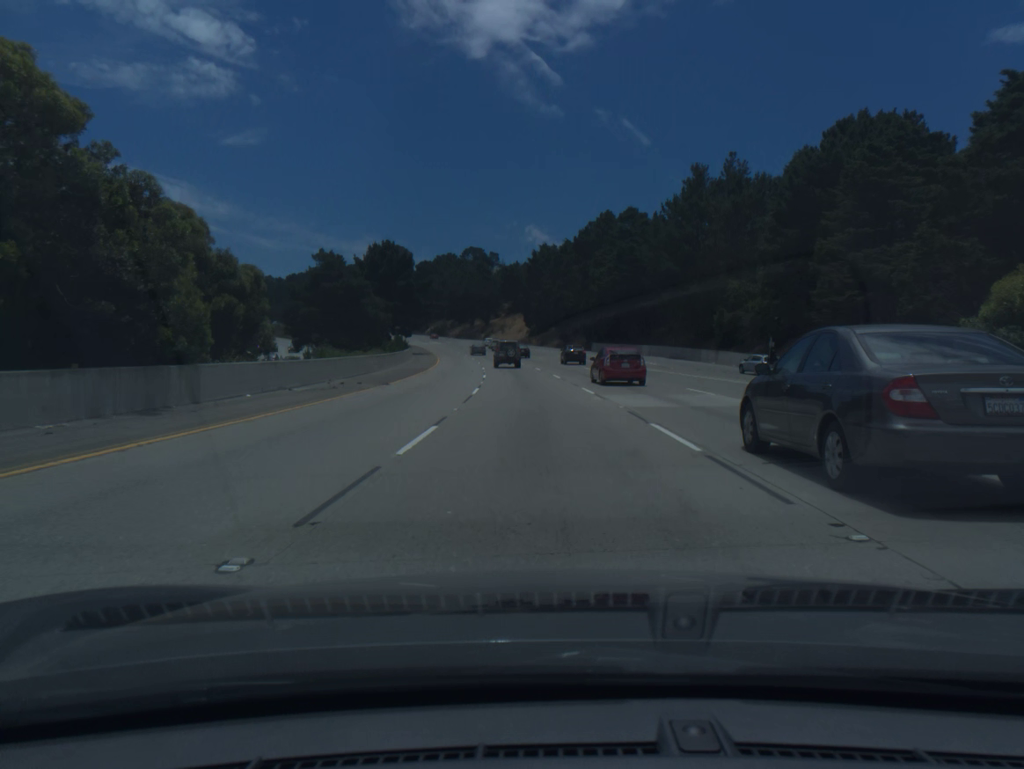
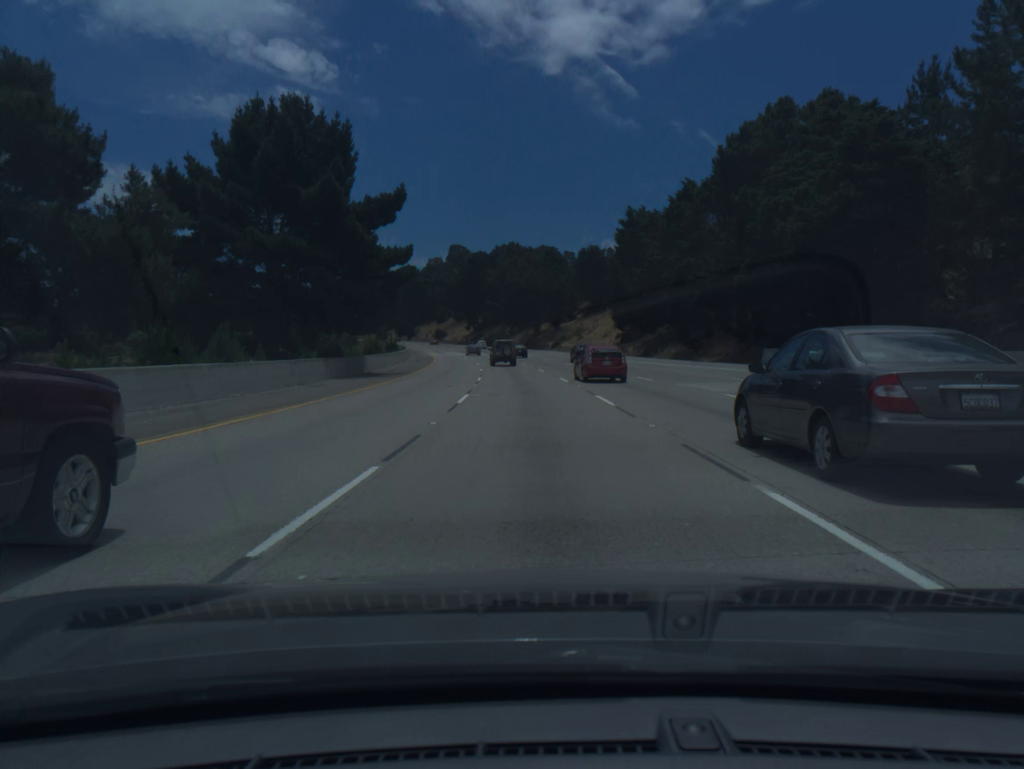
(-3.1, +63.3) m; -6°
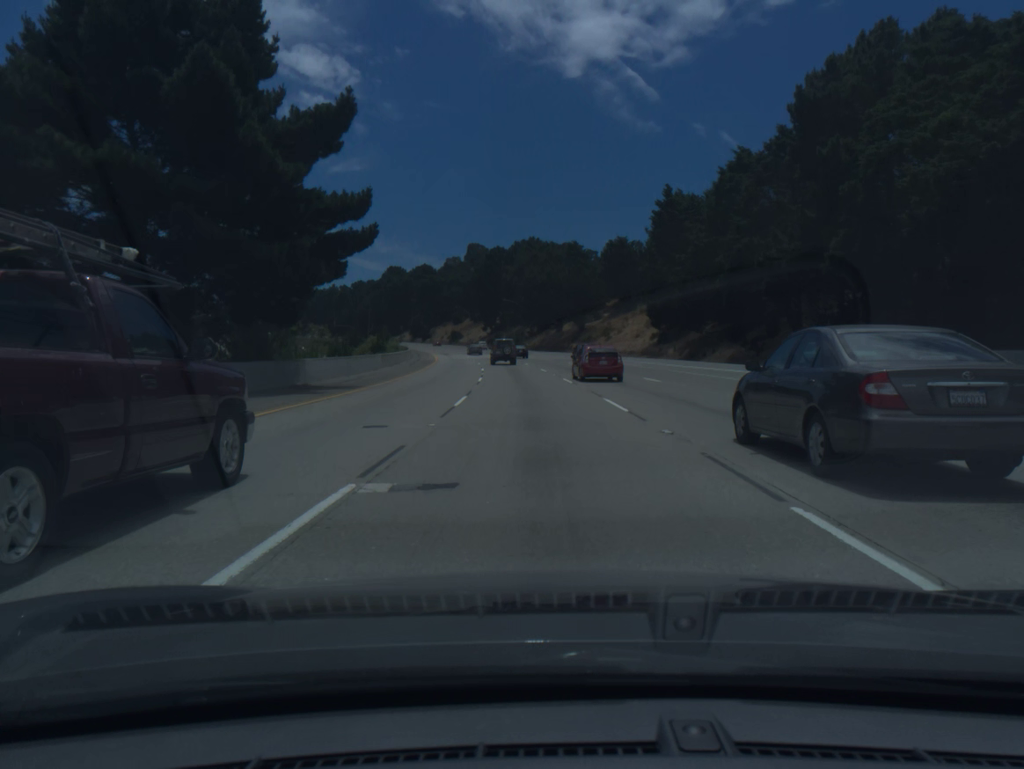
(-0.2, +15.8) m; -2°
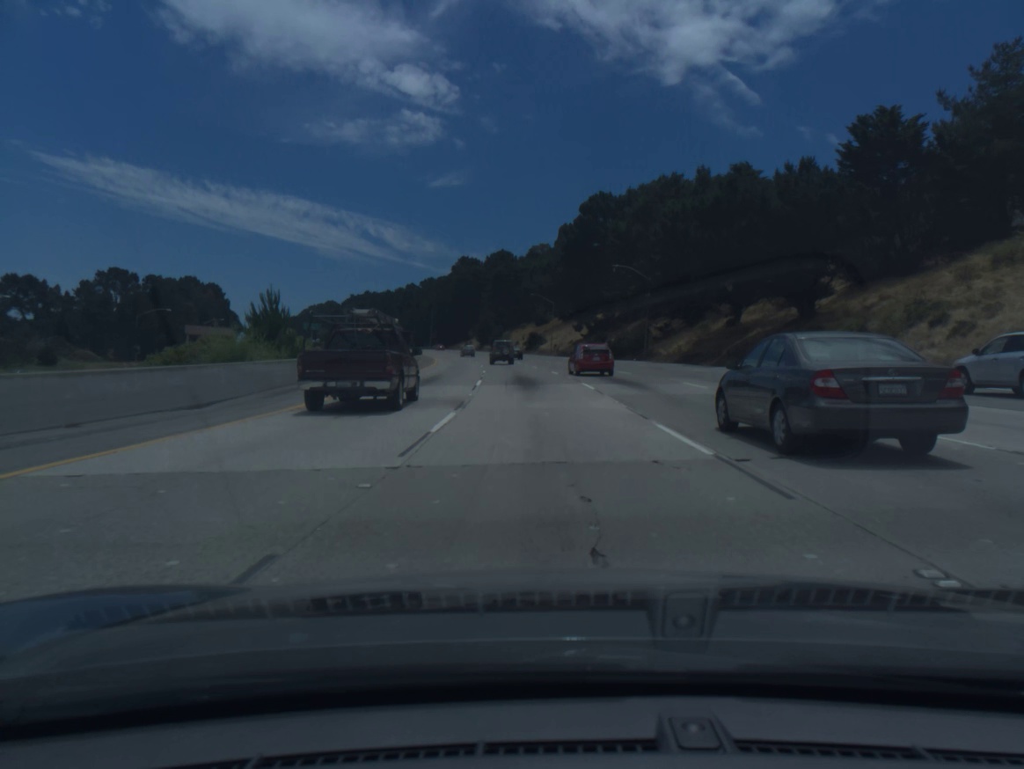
(-5.1, +79.1) m; -7°
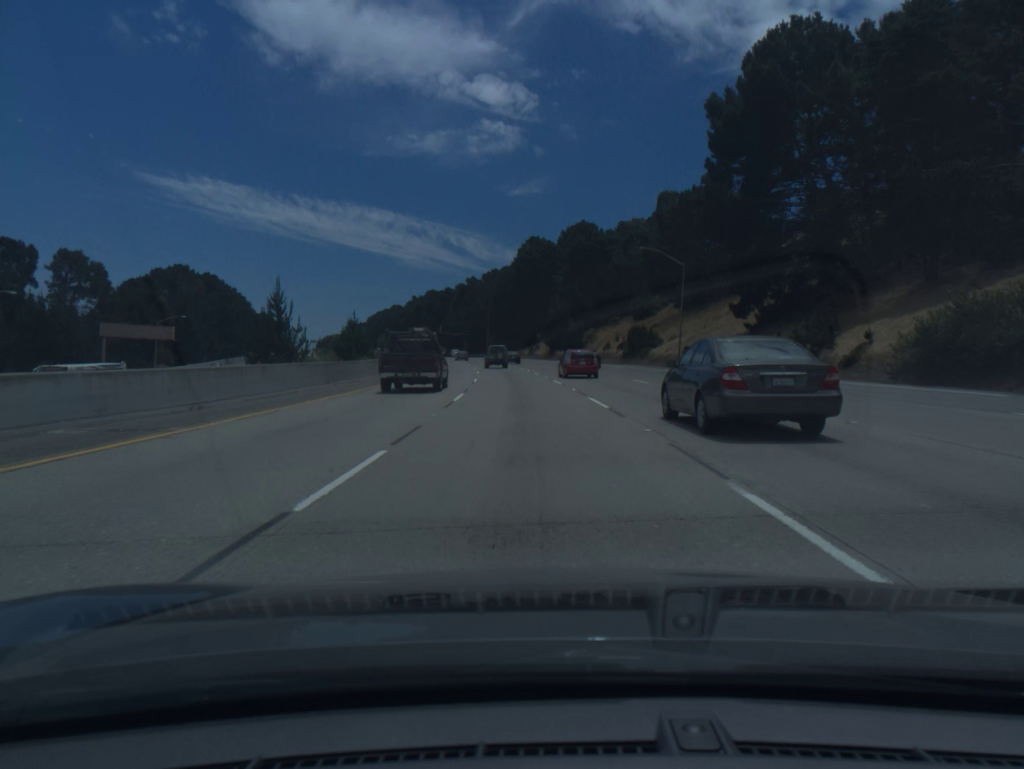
(-3.1, +64.3) m; -6°
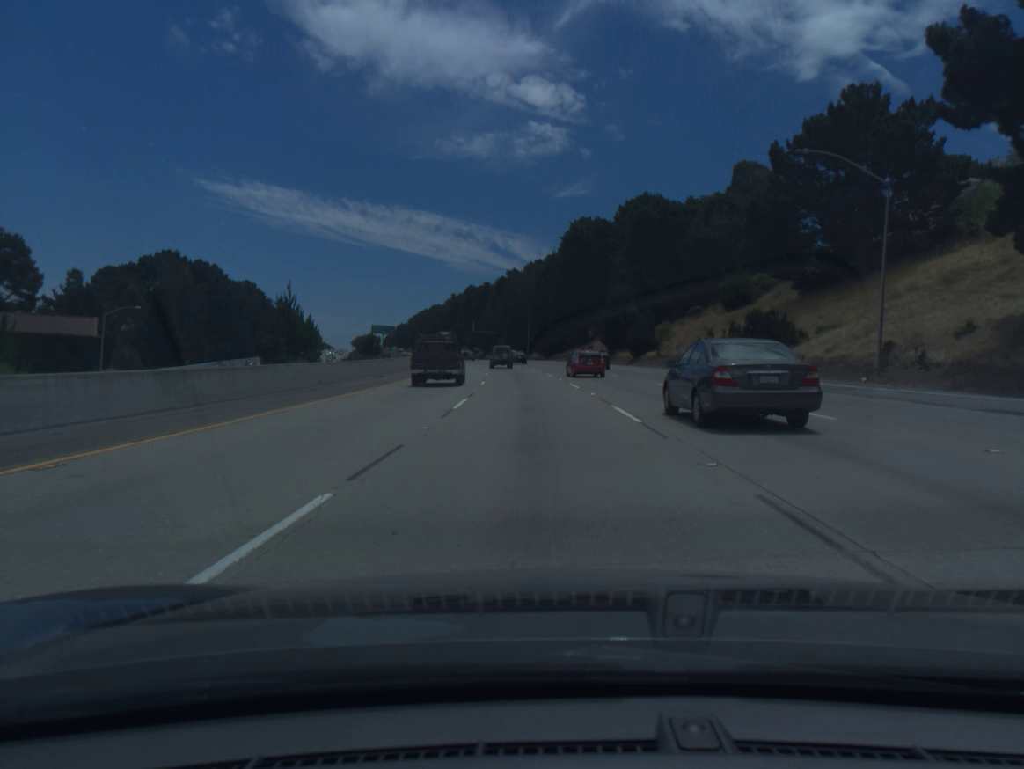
(-0.9, +32.6) m; -3°
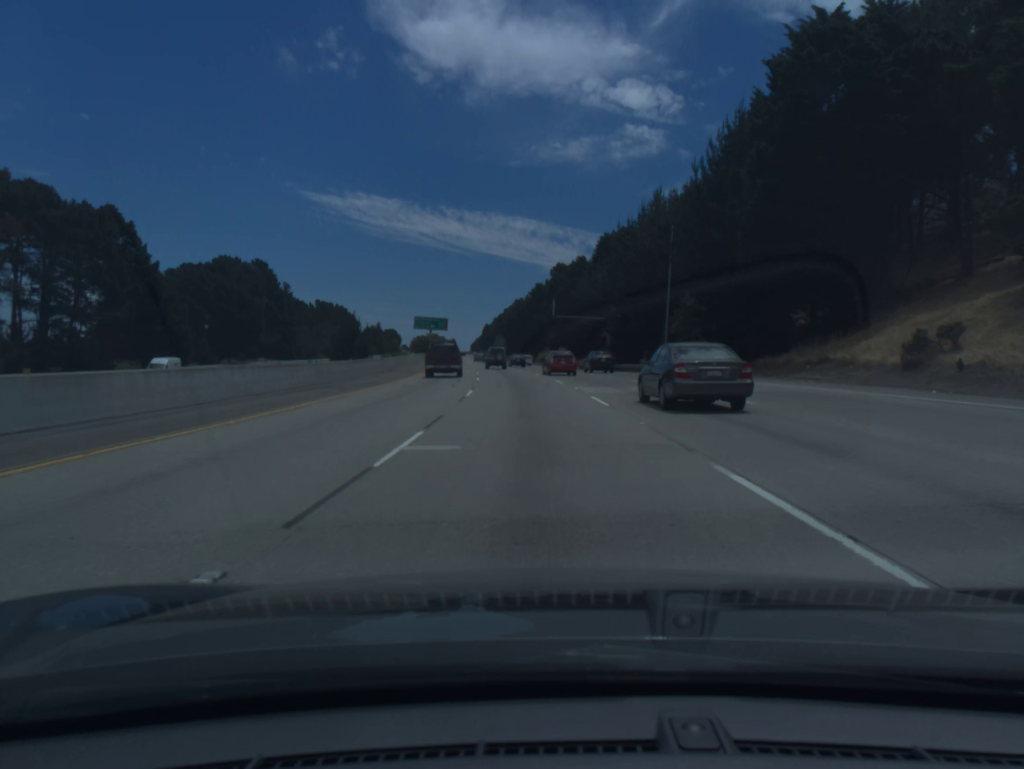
(-5.1, +82.3) m; -7°
